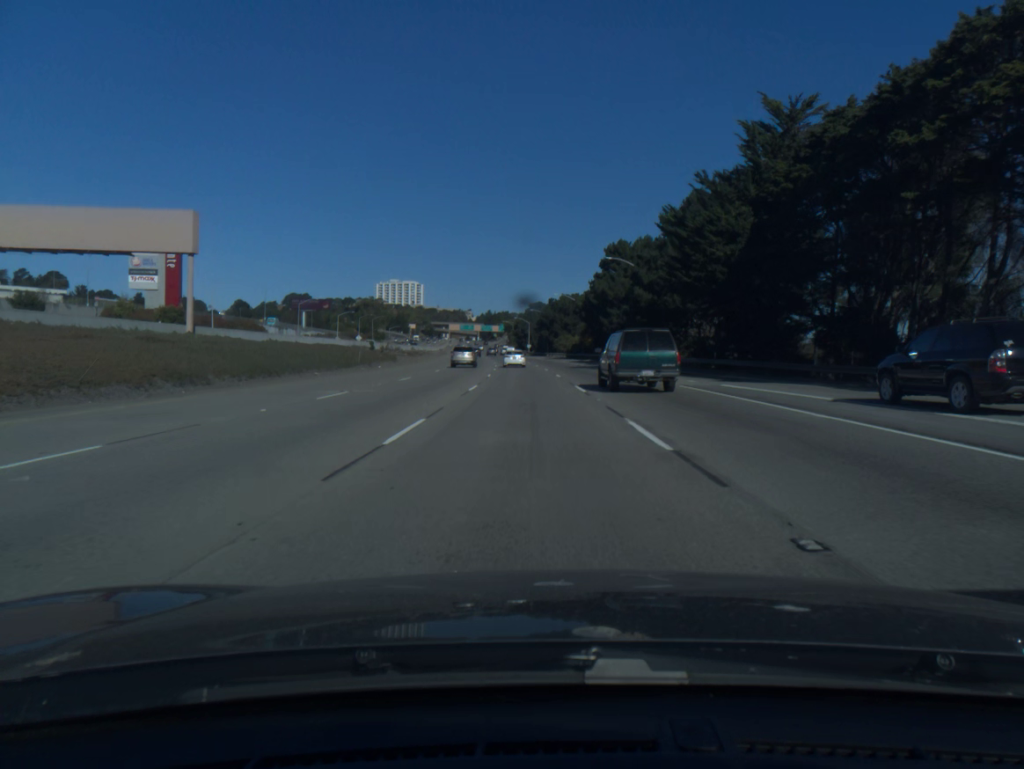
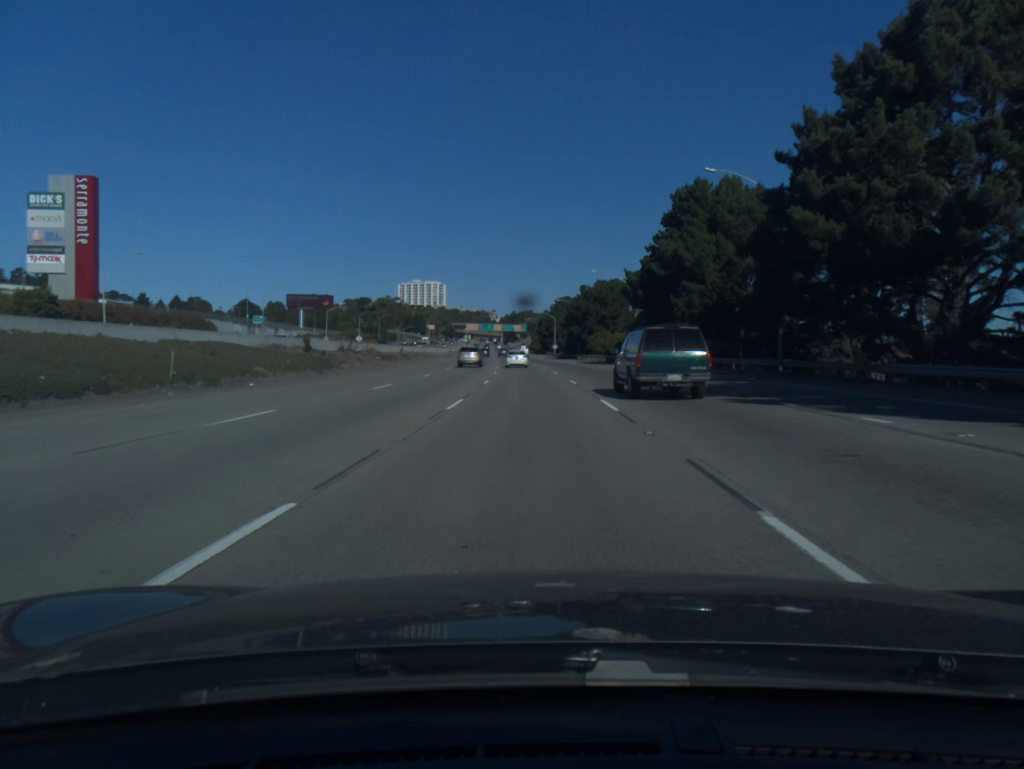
(-0.6, +37.1) m; -2°
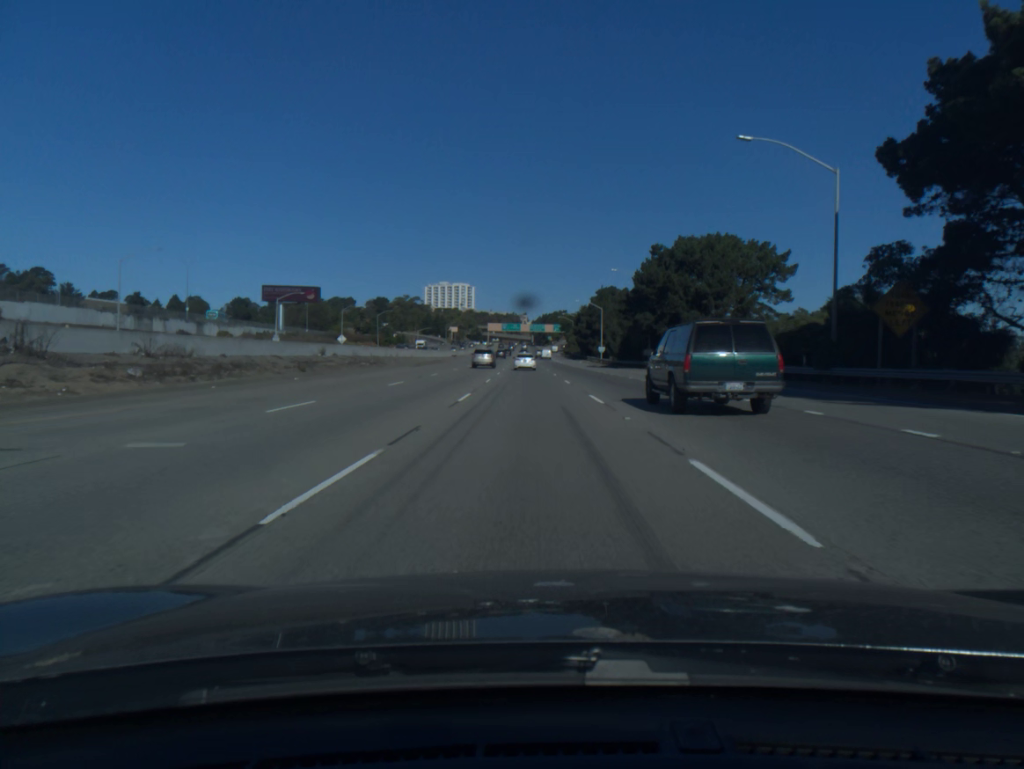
(-1.2, +55.4) m; -2°
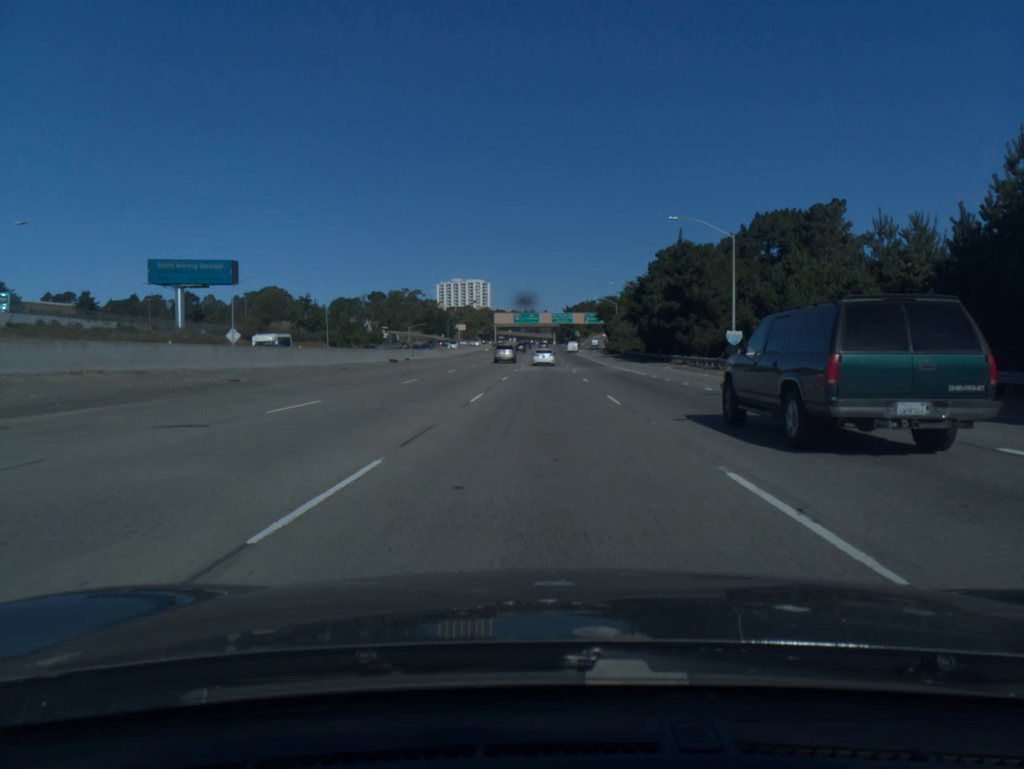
(-1.5, +73.8) m; -2°
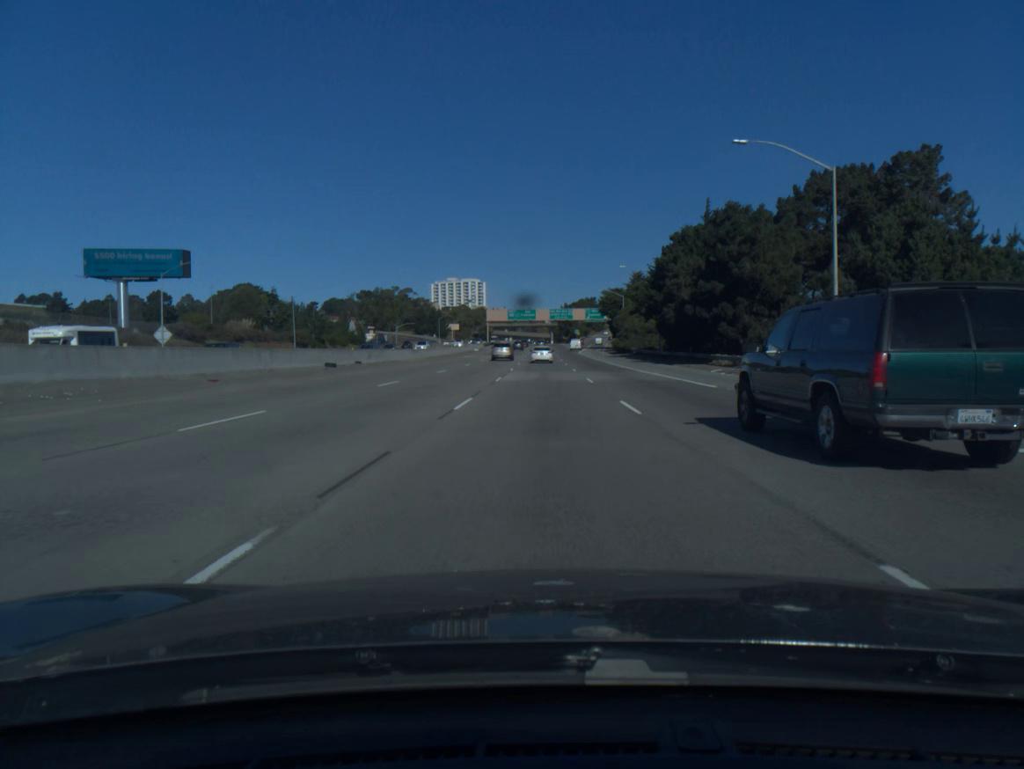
(0.0, +18.4) m; 0°
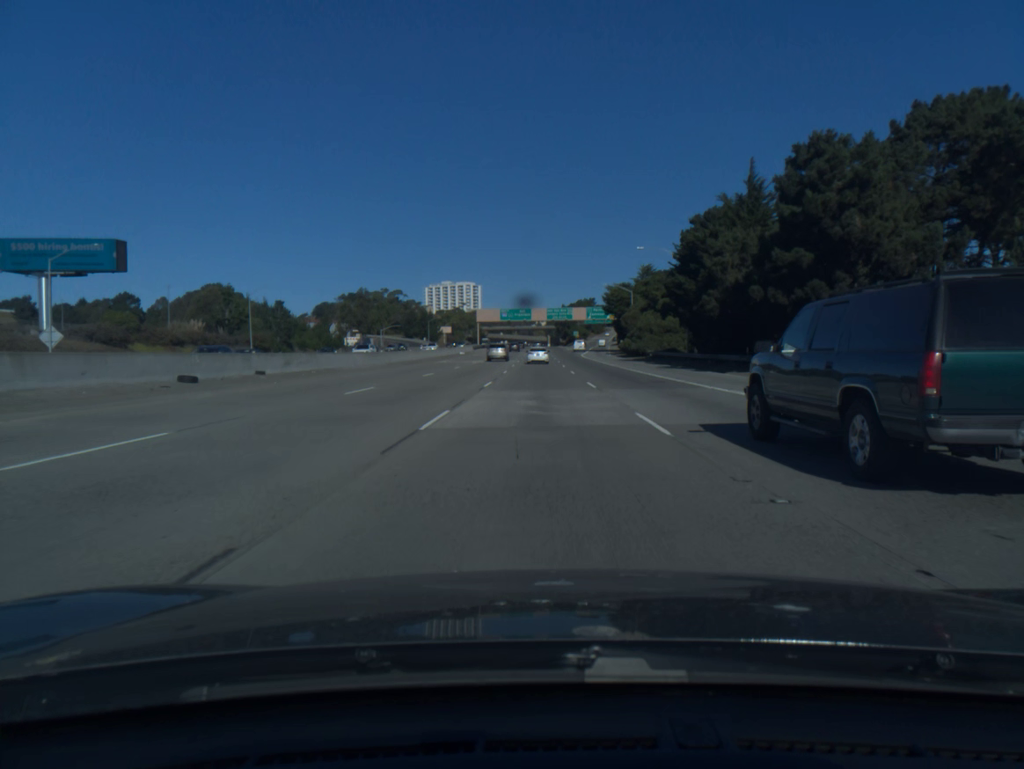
(0.0, +18.4) m; 0°
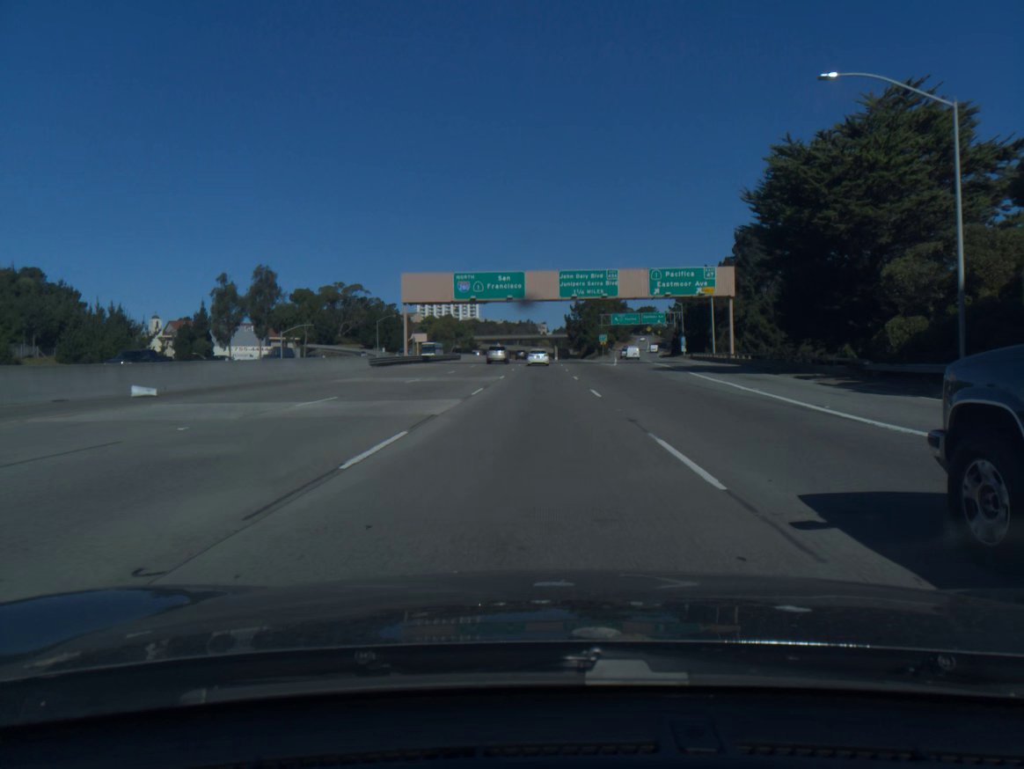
(-0.2, +91.6) m; 0°
